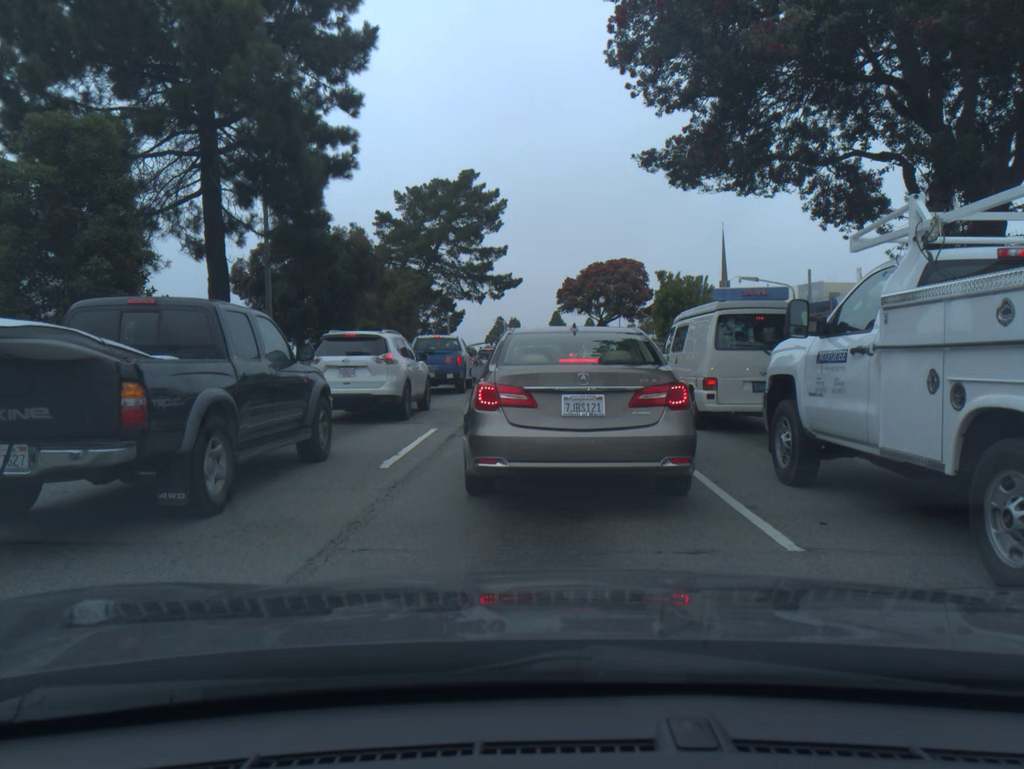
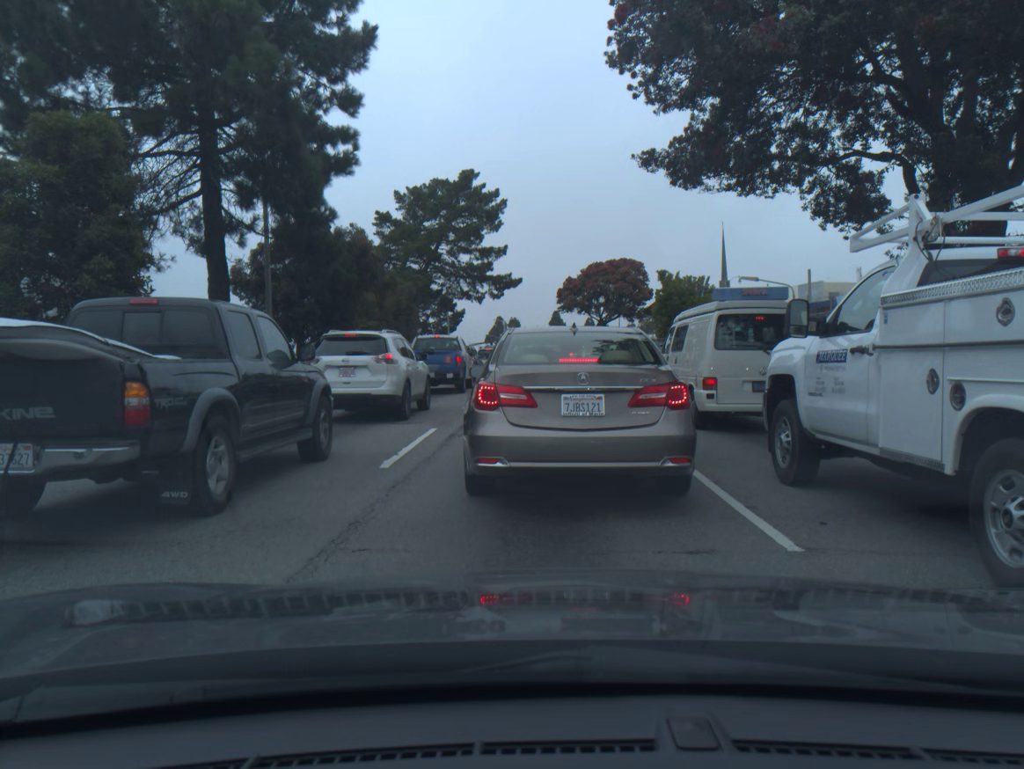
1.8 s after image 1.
(0.0, 0.0) m; 0°
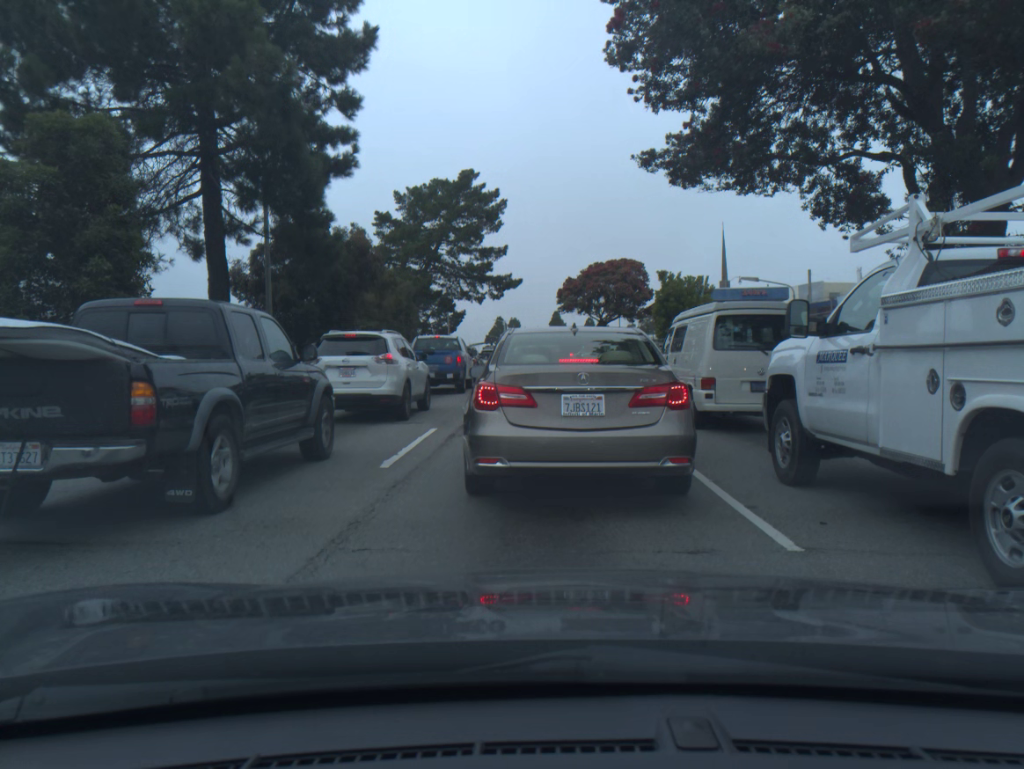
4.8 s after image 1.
(0.0, 0.0) m; 0°
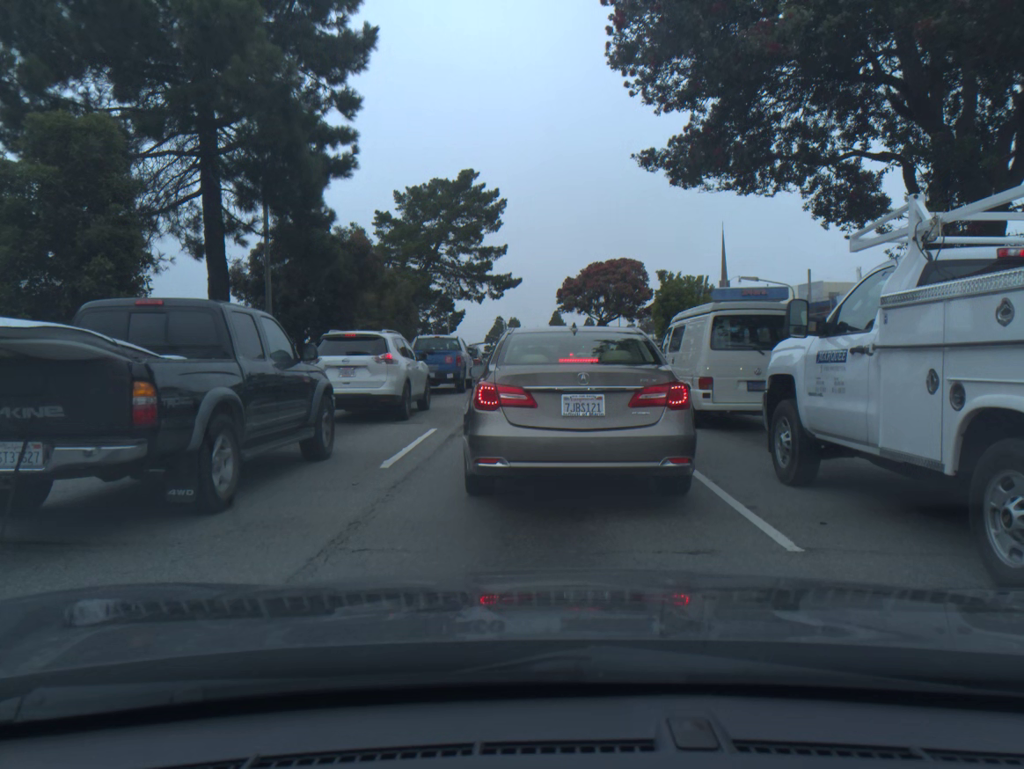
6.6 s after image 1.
(0.0, 0.0) m; 0°
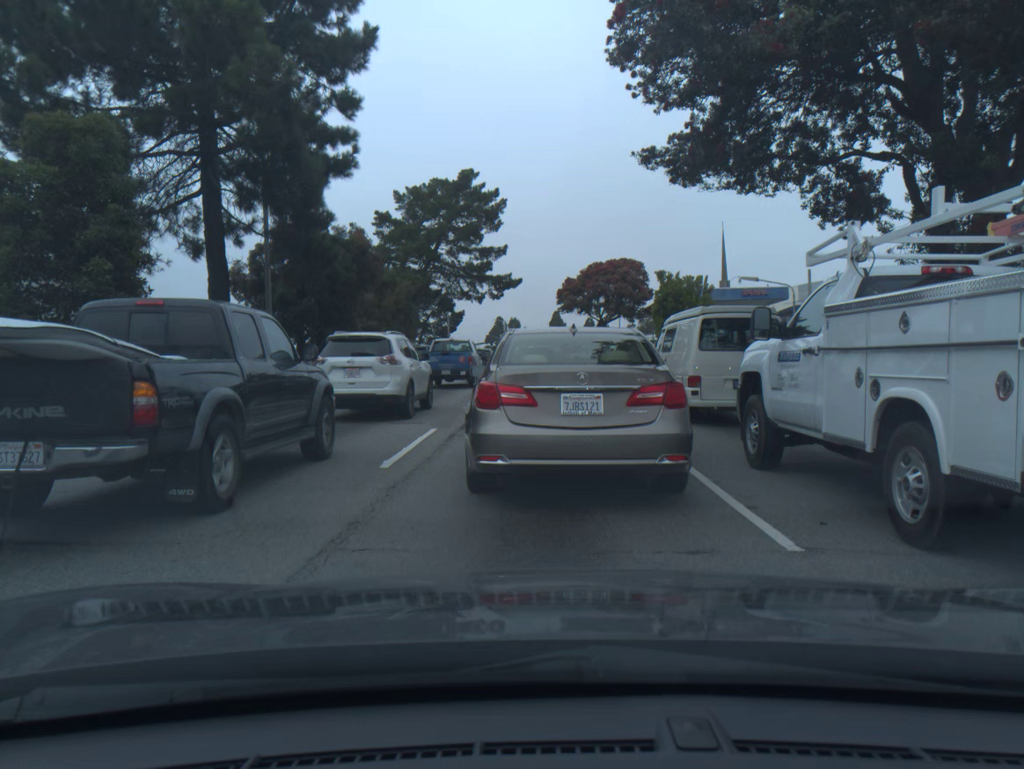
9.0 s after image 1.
(0.0, 0.0) m; 0°
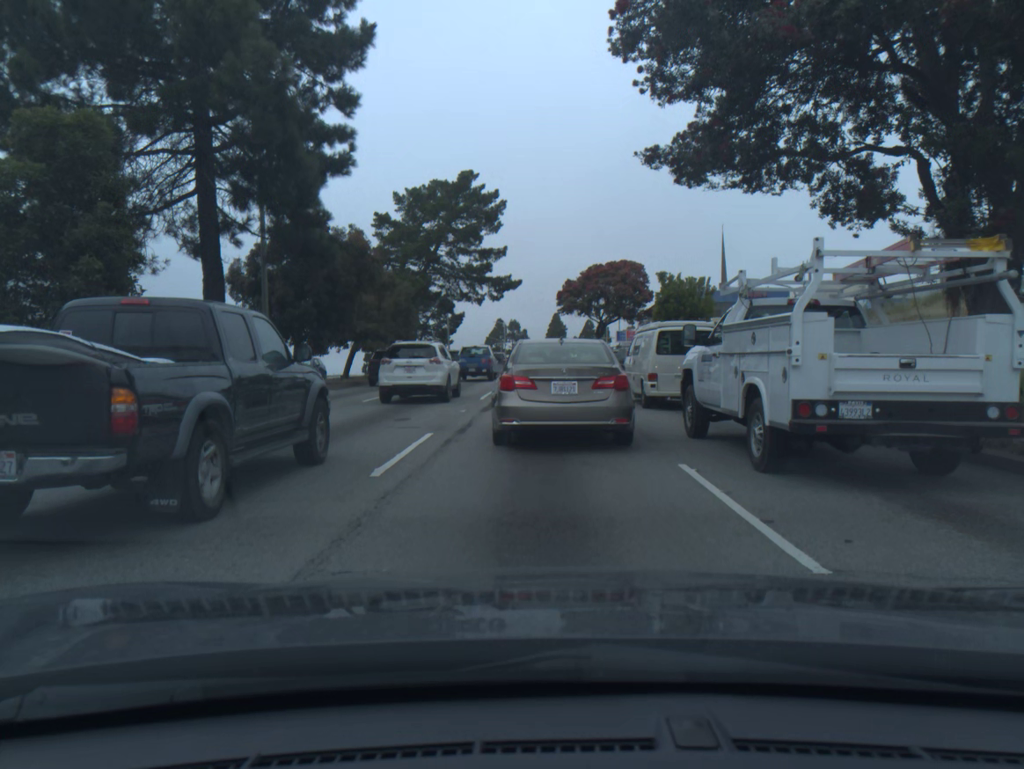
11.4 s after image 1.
(0.0, +0.4) m; -1°
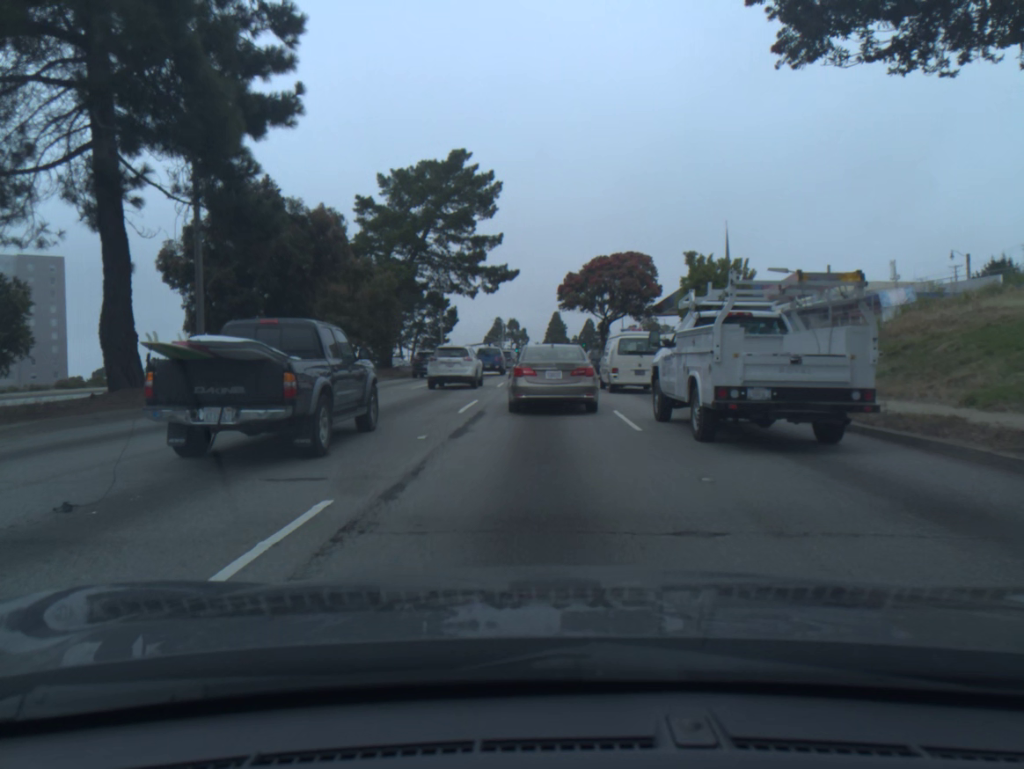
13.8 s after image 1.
(-0.2, +5.6) m; -1°
